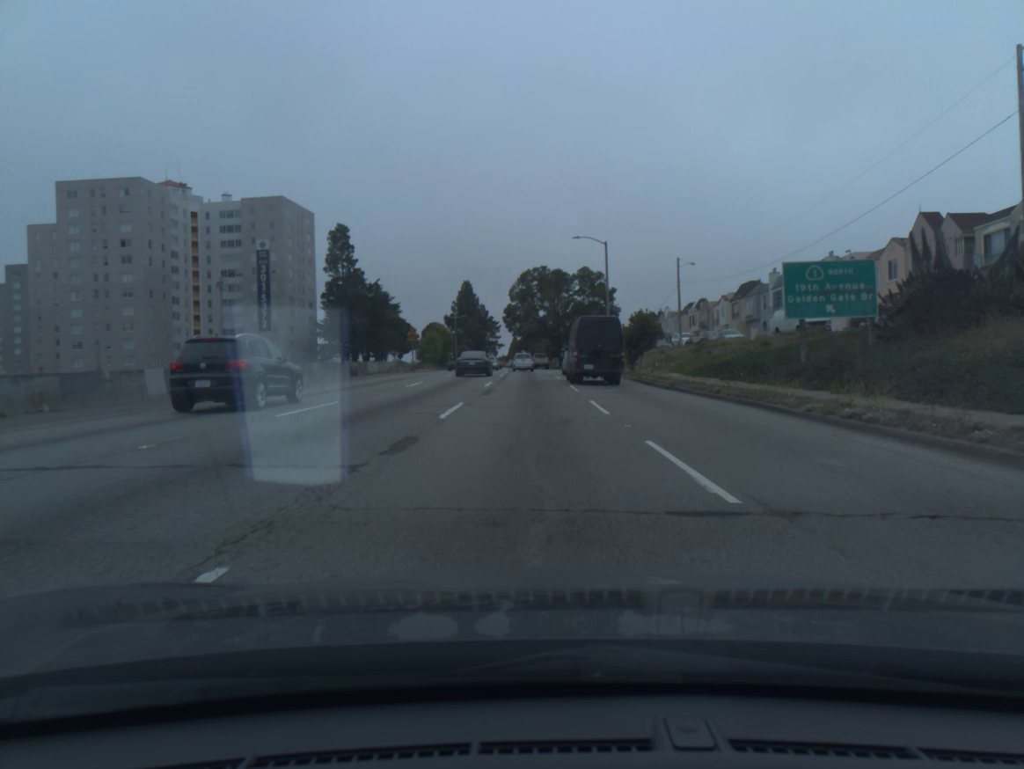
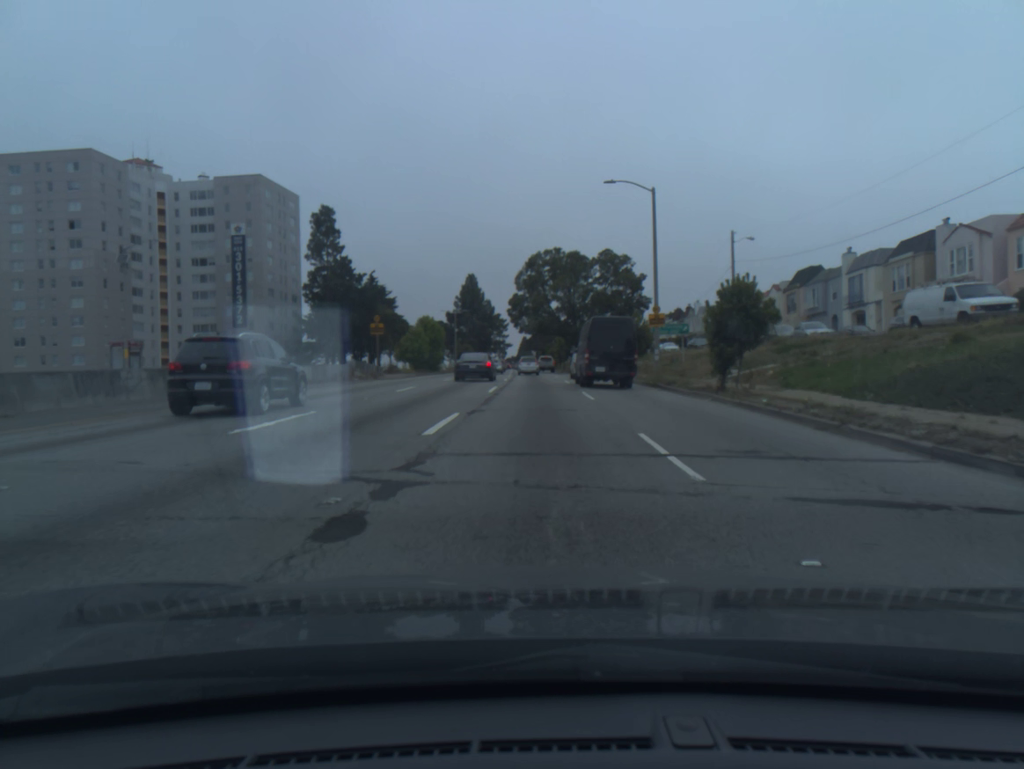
(-0.2, +18.1) m; -1°
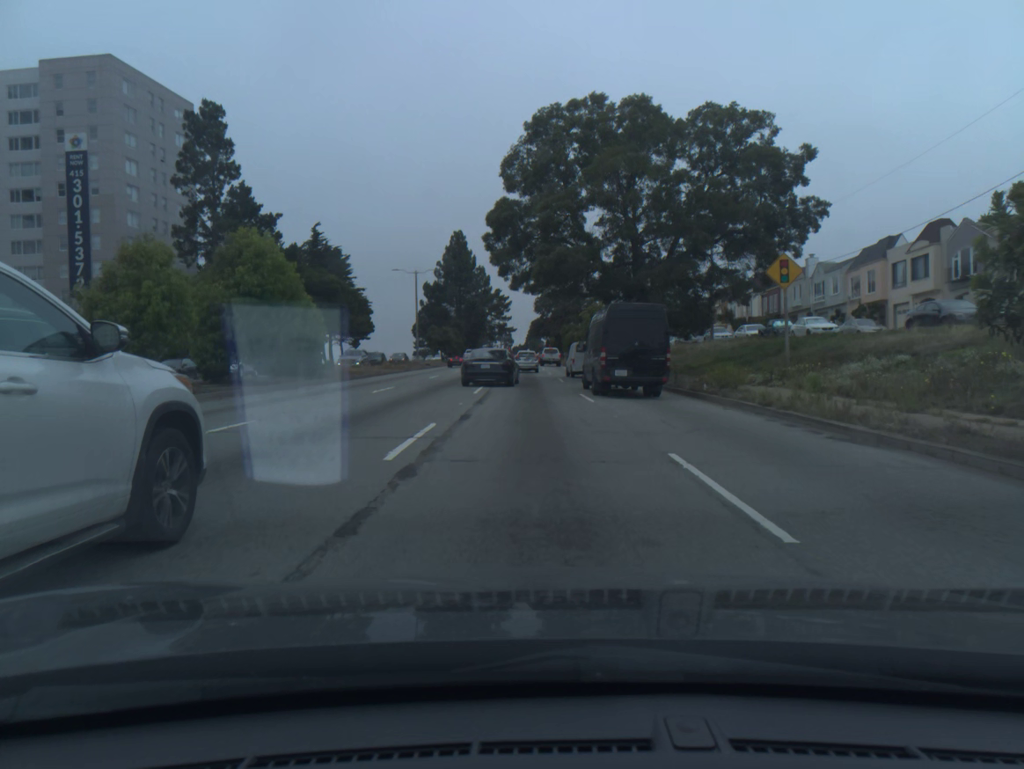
(-0.3, +46.6) m; -1°
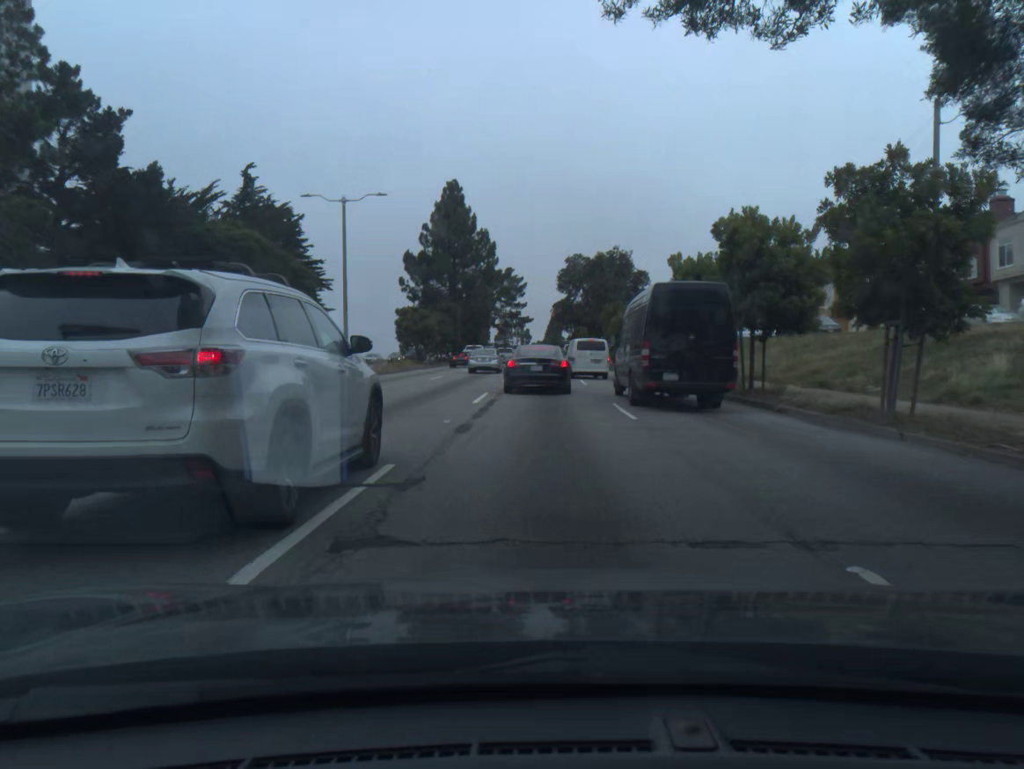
(-0.6, +34.9) m; -2°
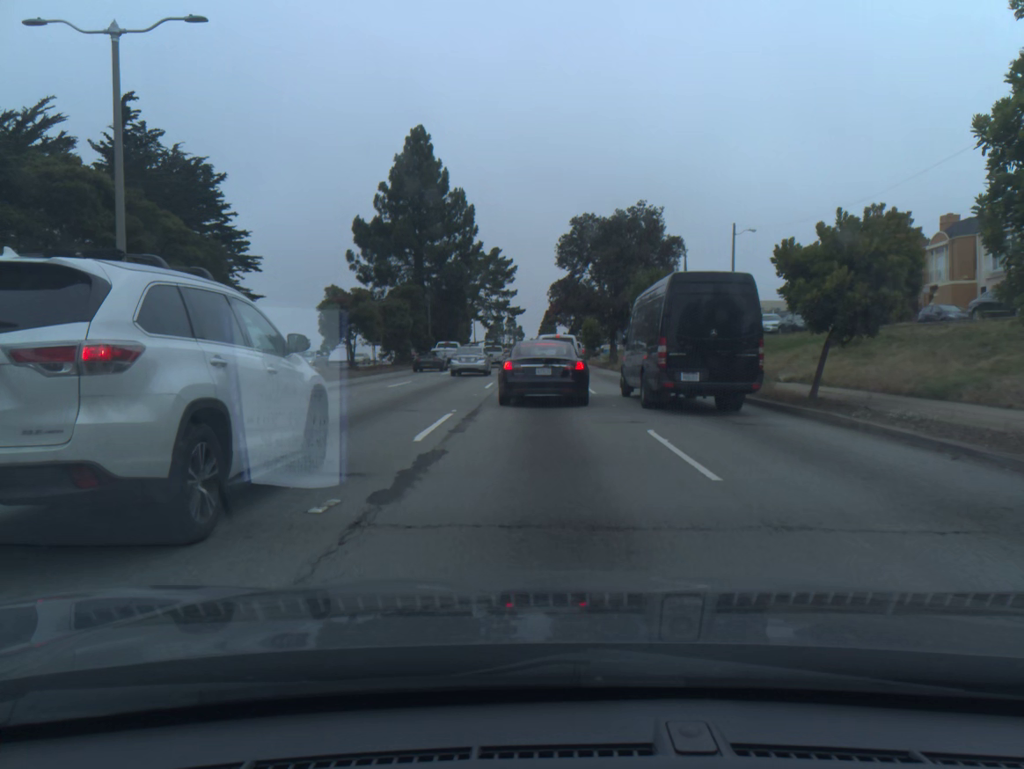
(+0.2, +22.1) m; +1°
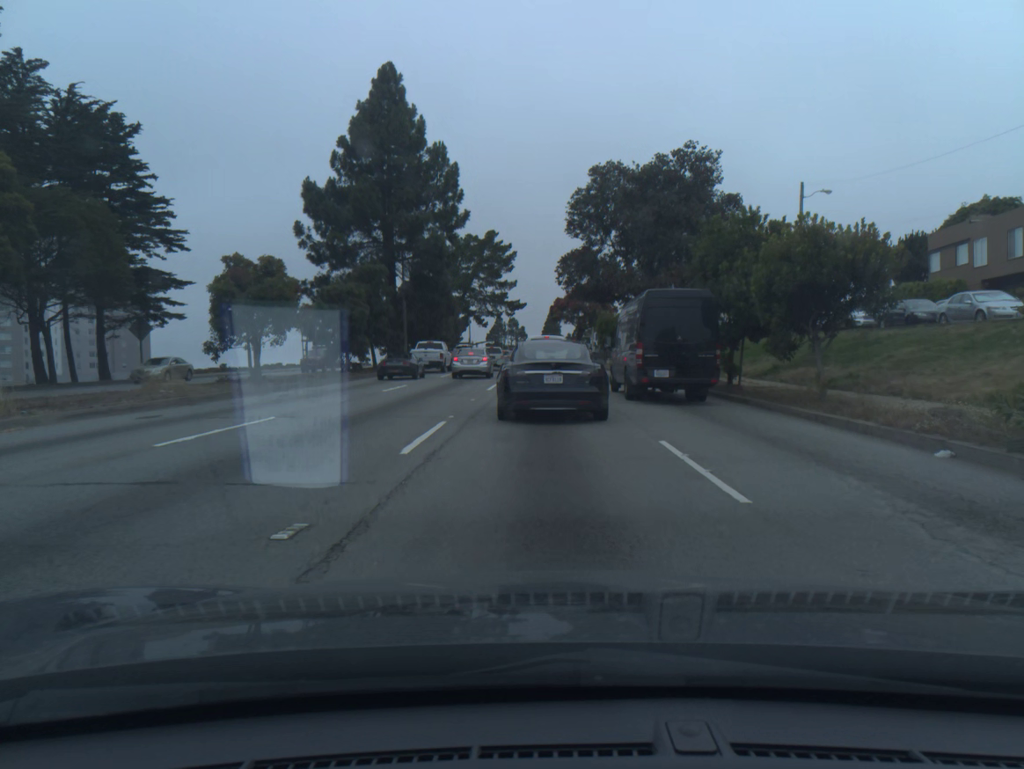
(0.0, +16.1) m; 0°
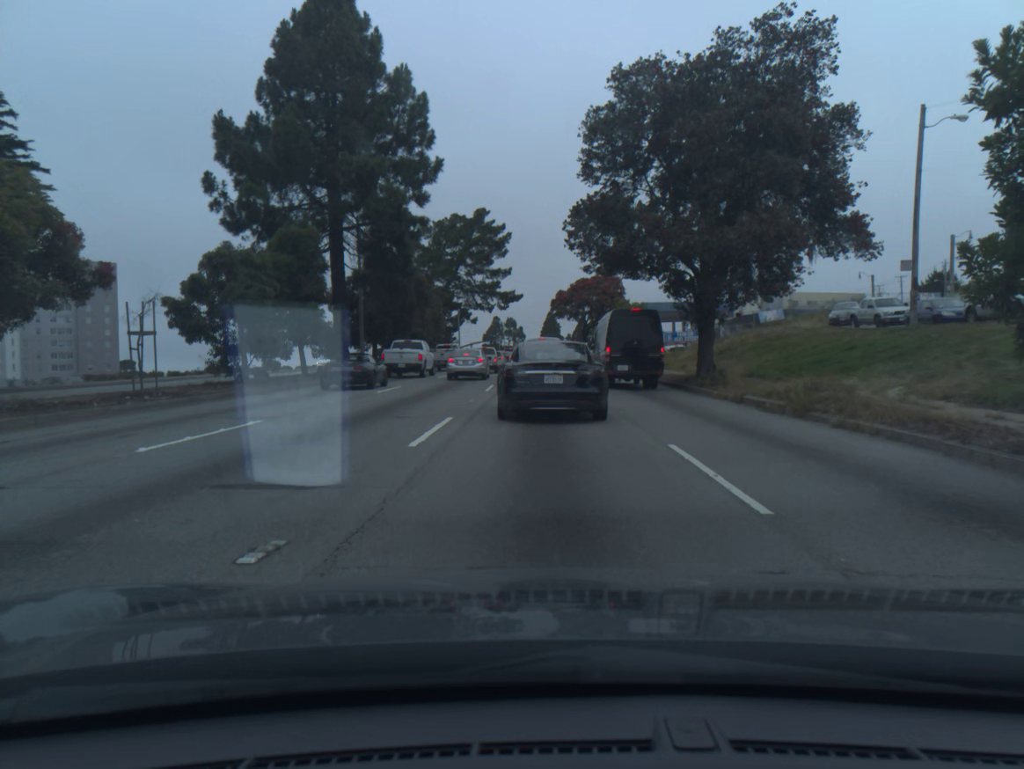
(-0.1, +15.3) m; 0°
